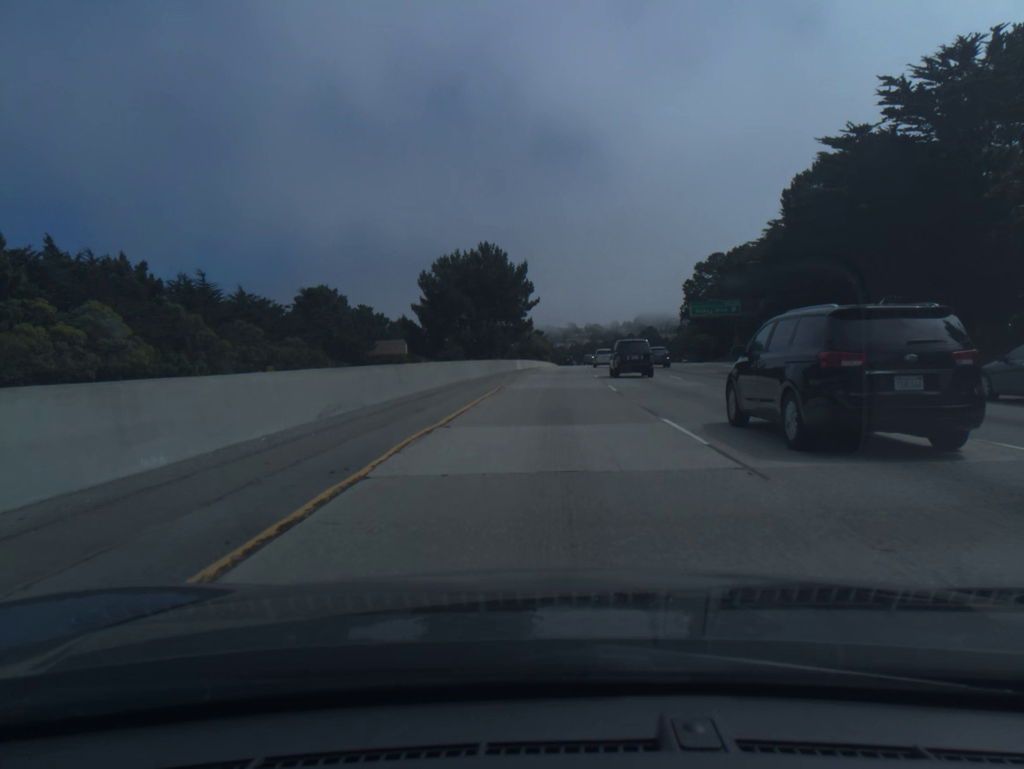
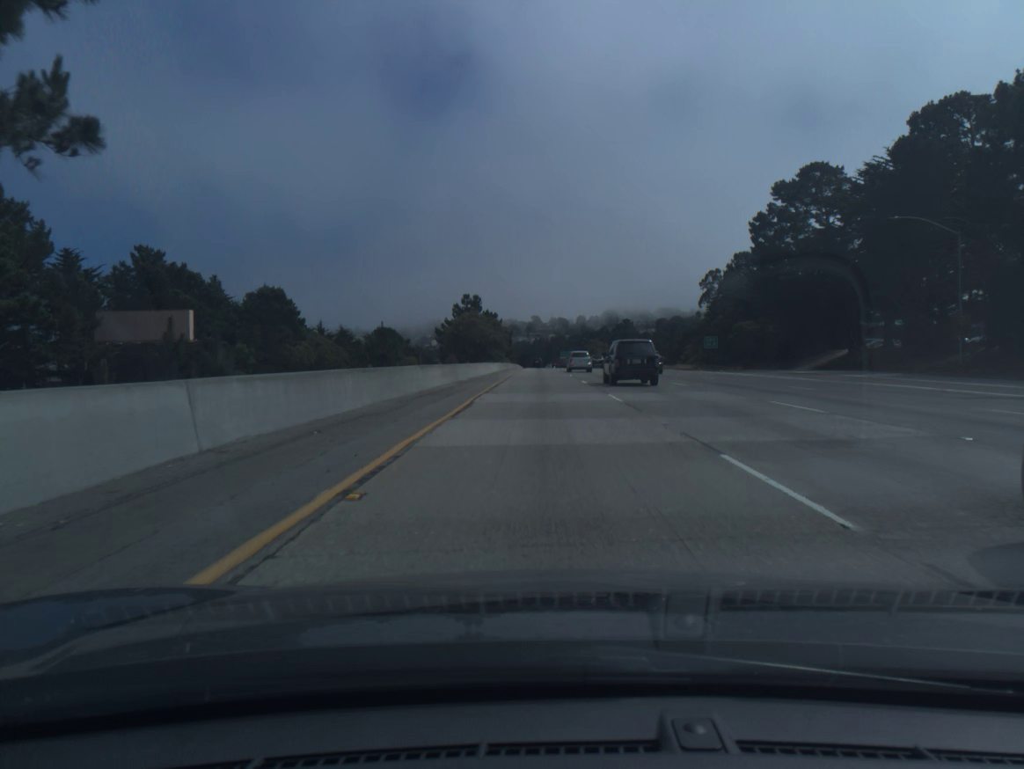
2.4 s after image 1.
(+2.2, +78.6) m; +3°
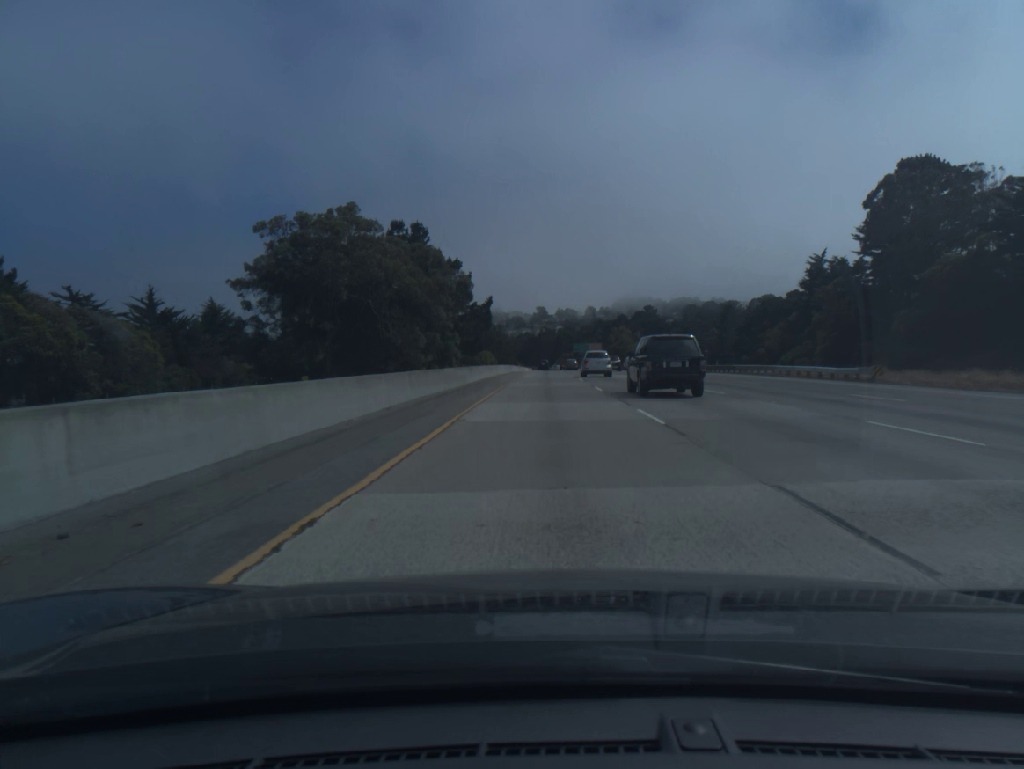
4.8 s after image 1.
(-0.5, +79.2) m; -1°
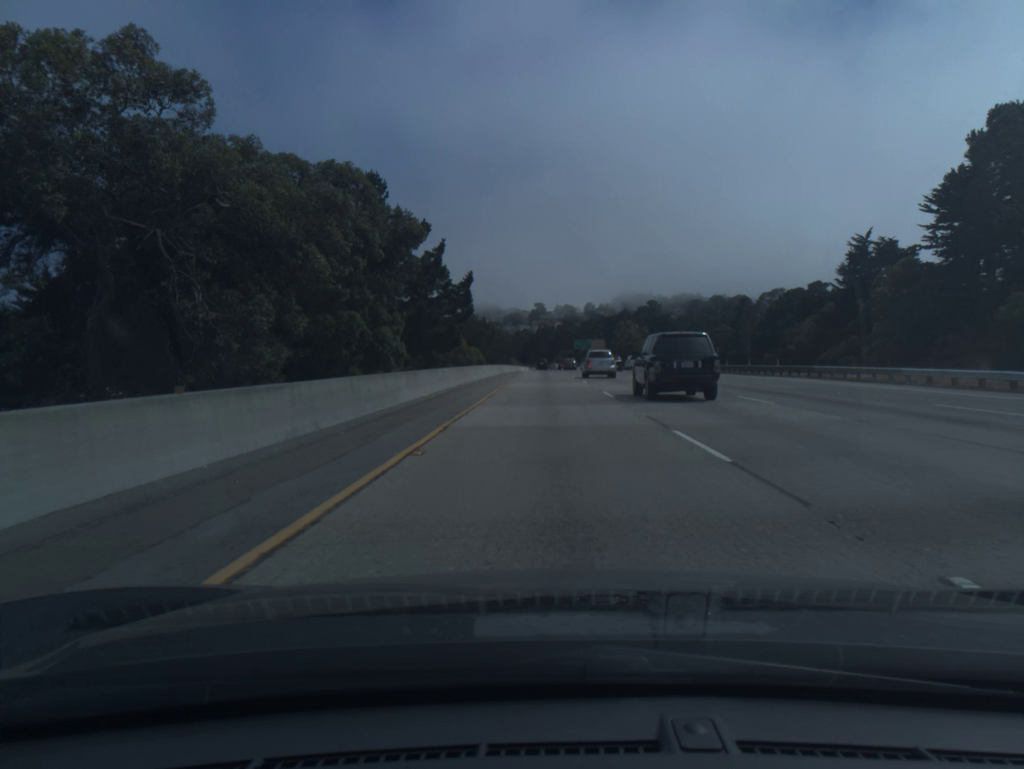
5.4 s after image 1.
(0.0, +19.8) m; 0°
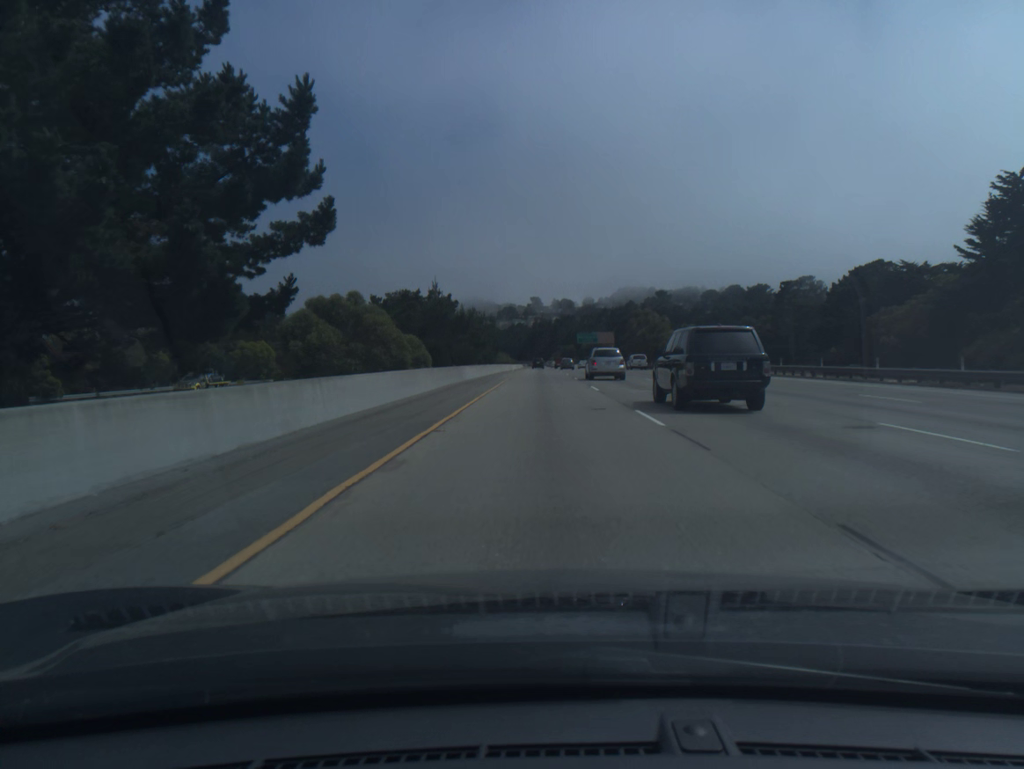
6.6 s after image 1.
(+0.1, +39.7) m; 0°
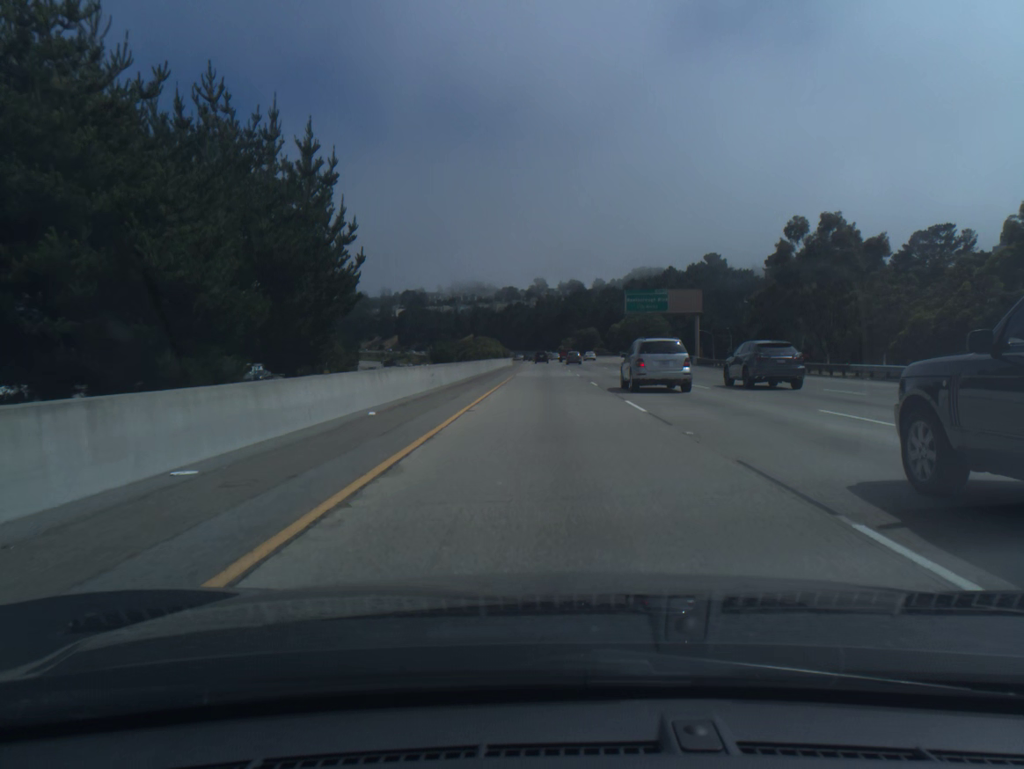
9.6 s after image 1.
(-0.4, +99.1) m; 0°
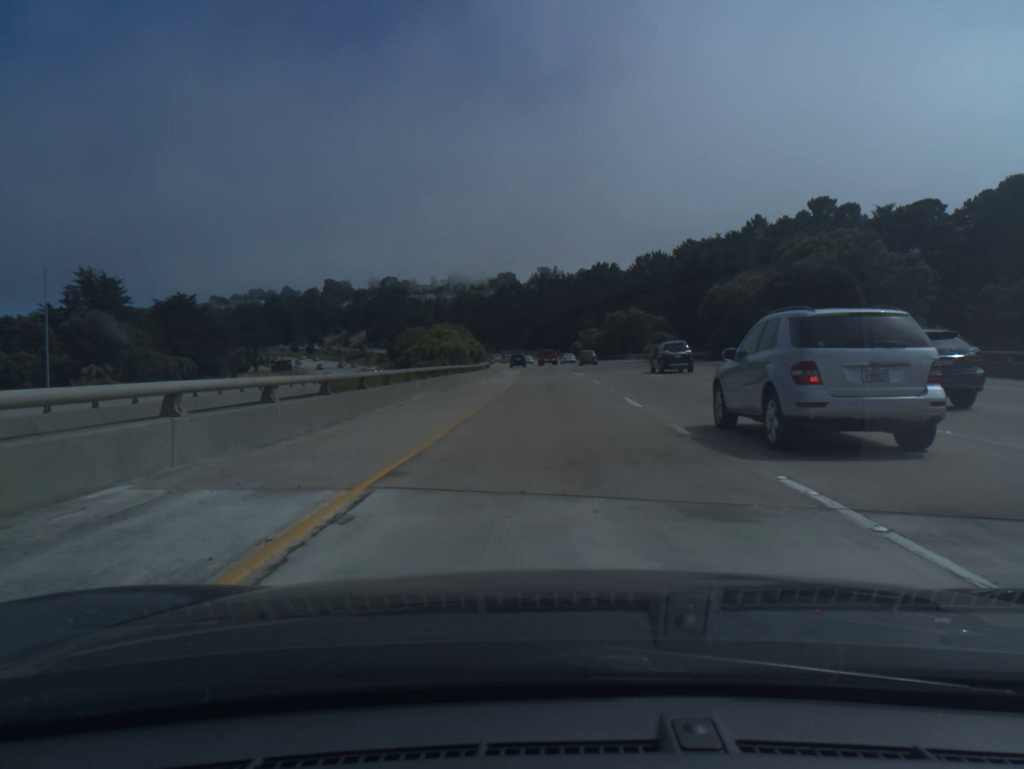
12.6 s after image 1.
(0.0, +98.8) m; 0°
